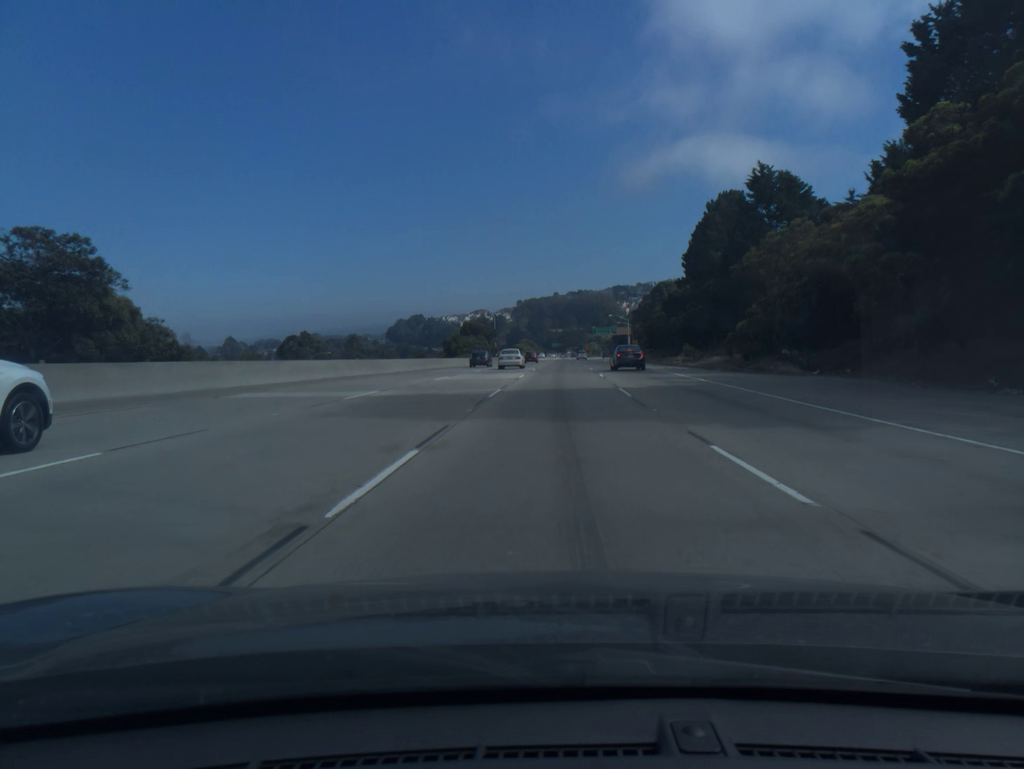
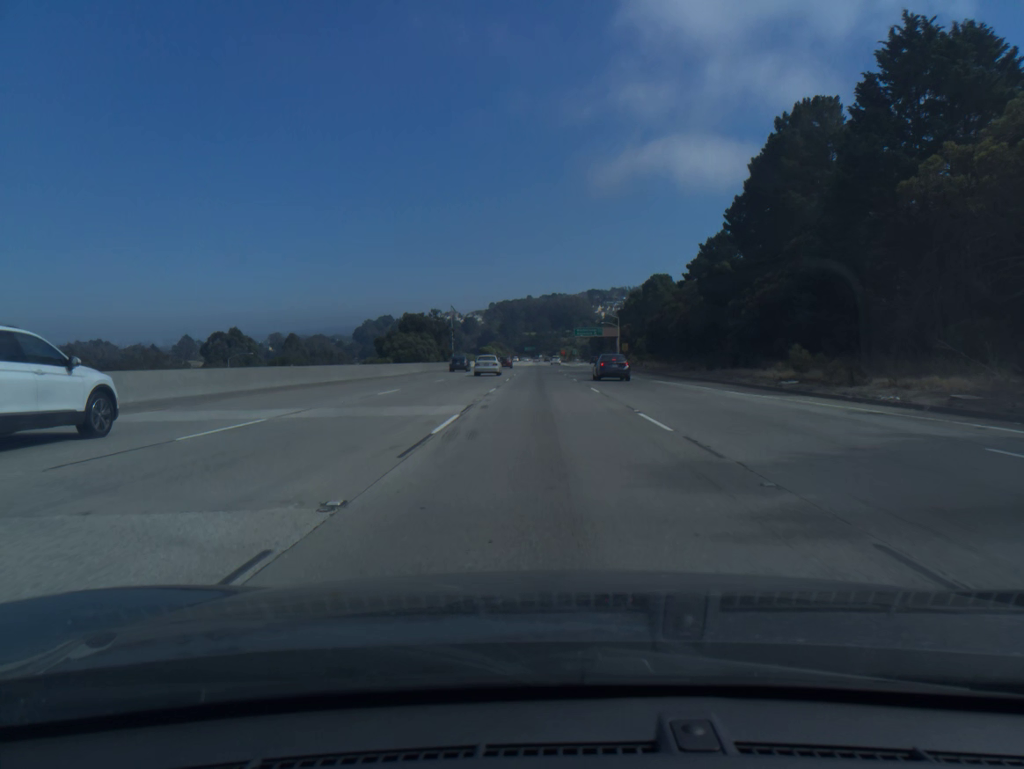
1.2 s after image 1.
(+0.8, +37.6) m; +2°
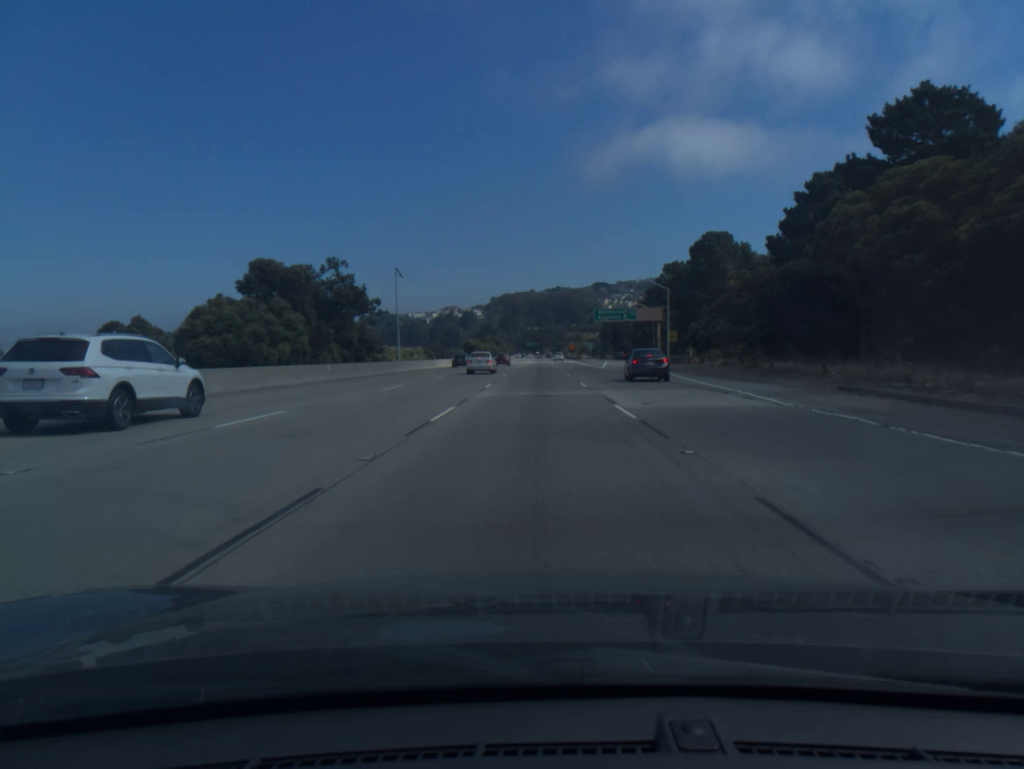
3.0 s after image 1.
(+0.1, +56.5) m; 0°
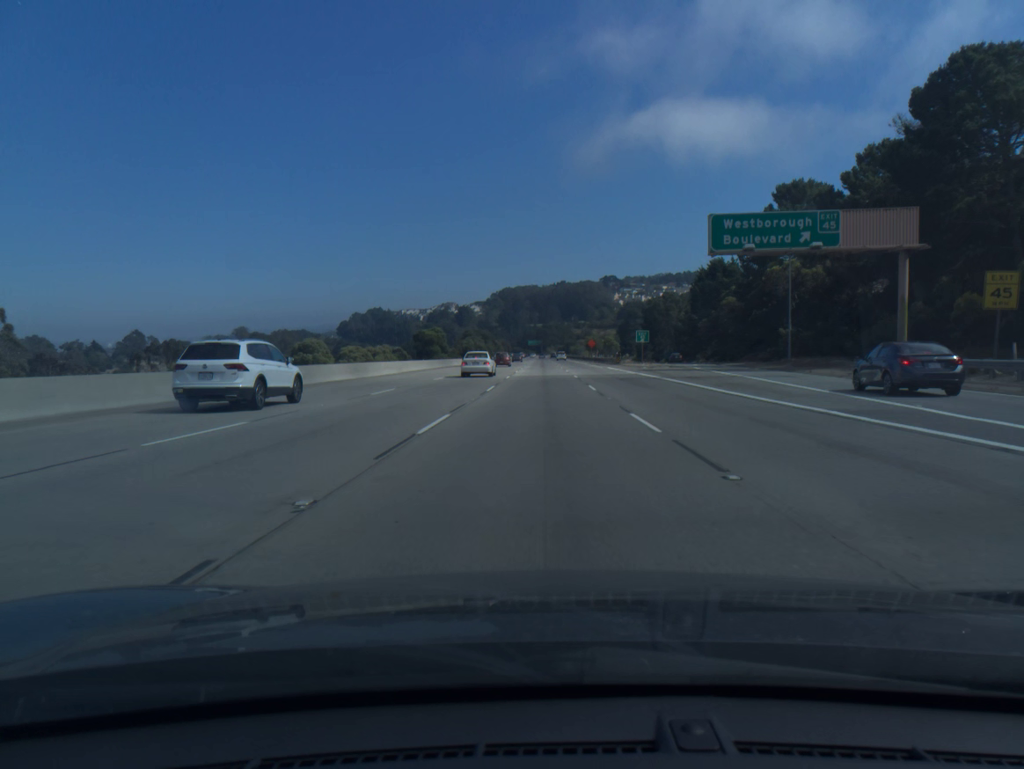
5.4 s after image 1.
(-0.2, +75.5) m; 0°
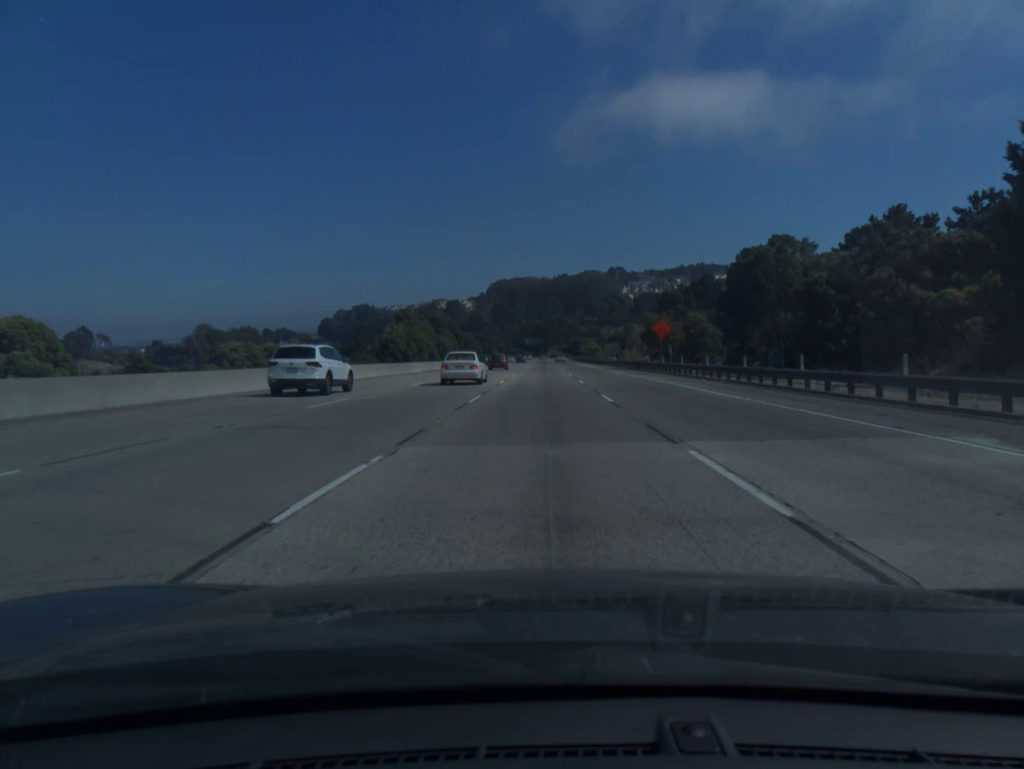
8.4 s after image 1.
(+0.1, +94.1) m; 0°
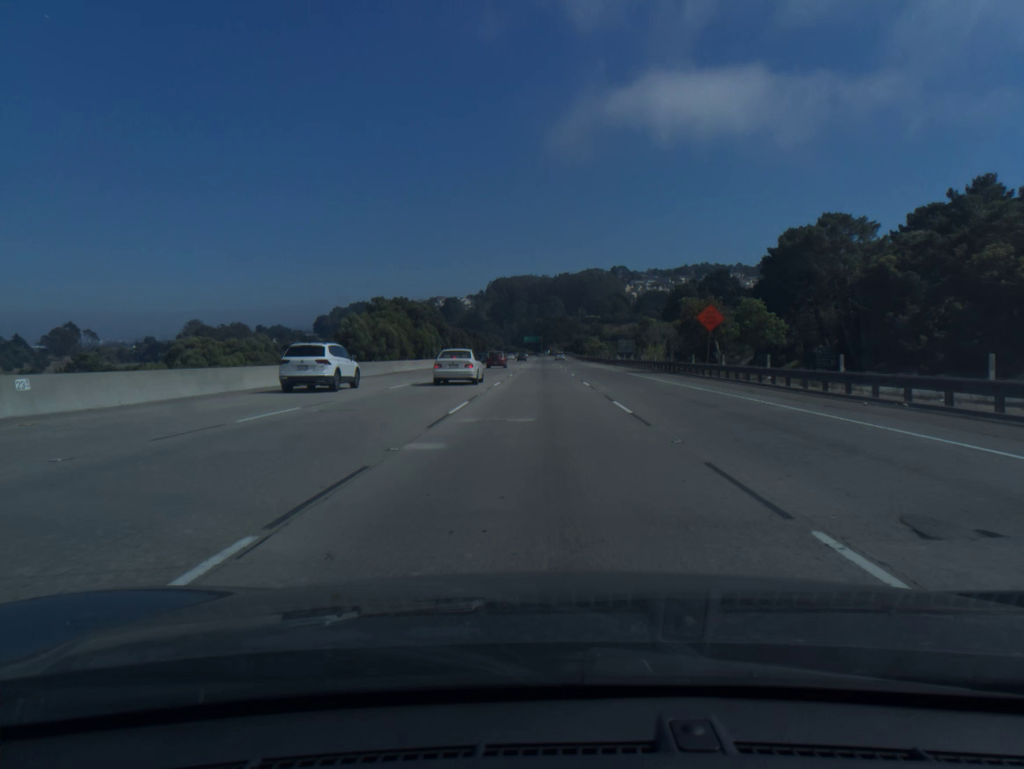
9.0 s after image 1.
(0.0, +18.8) m; 0°
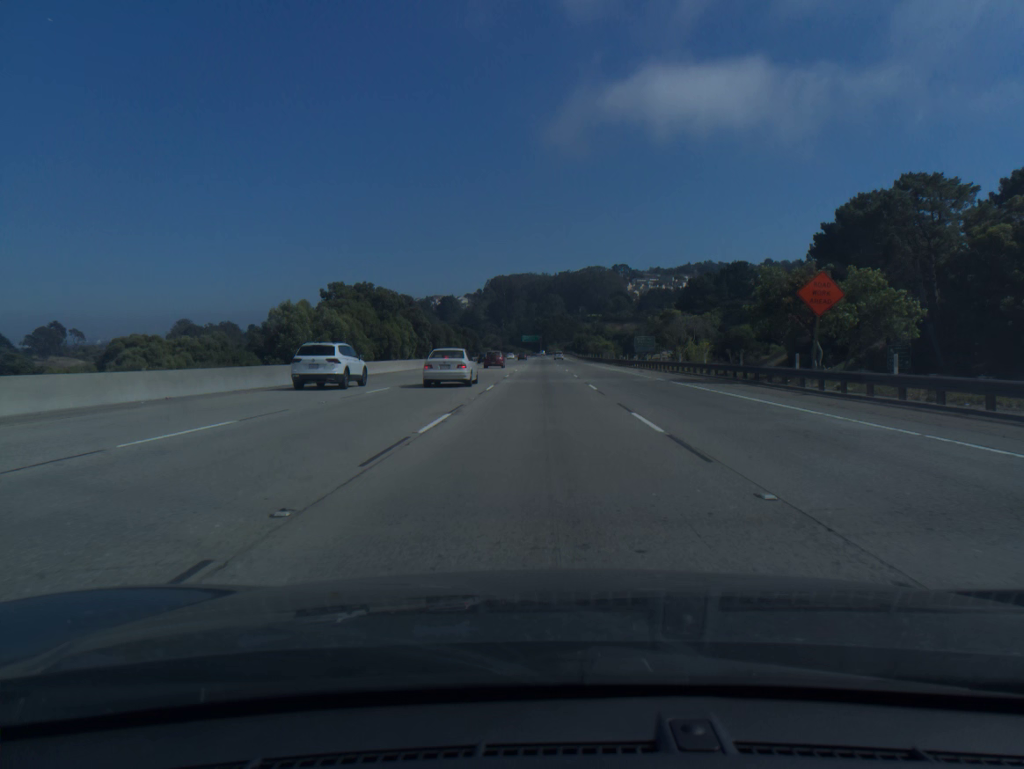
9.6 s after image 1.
(0.0, +18.8) m; 0°
